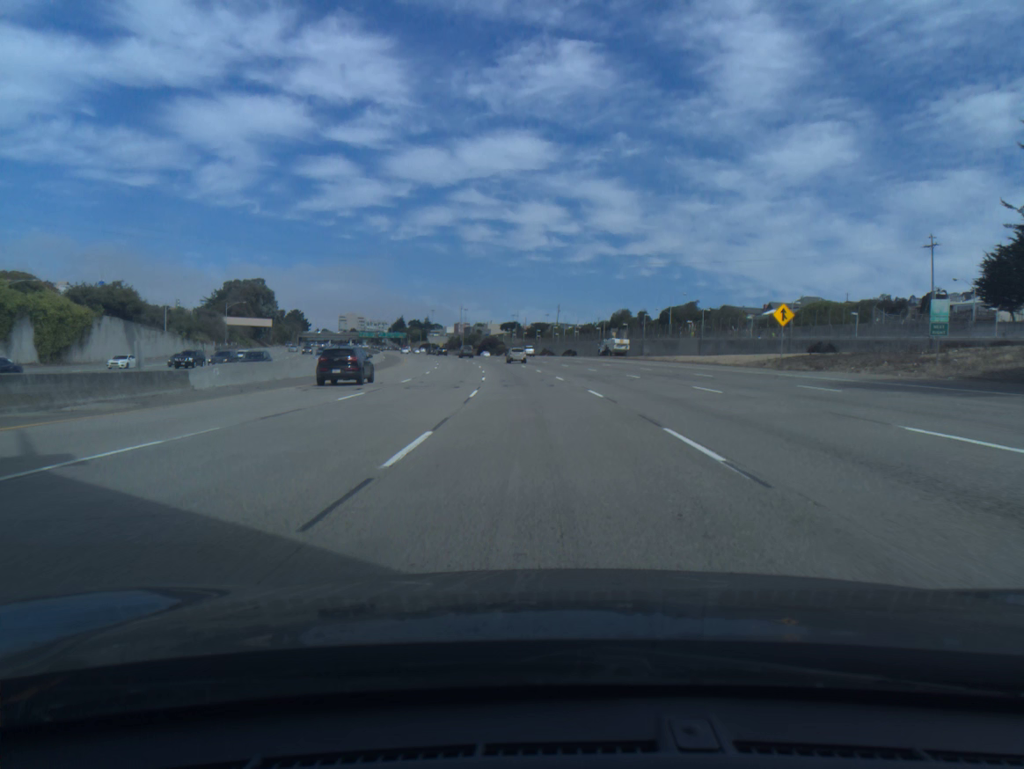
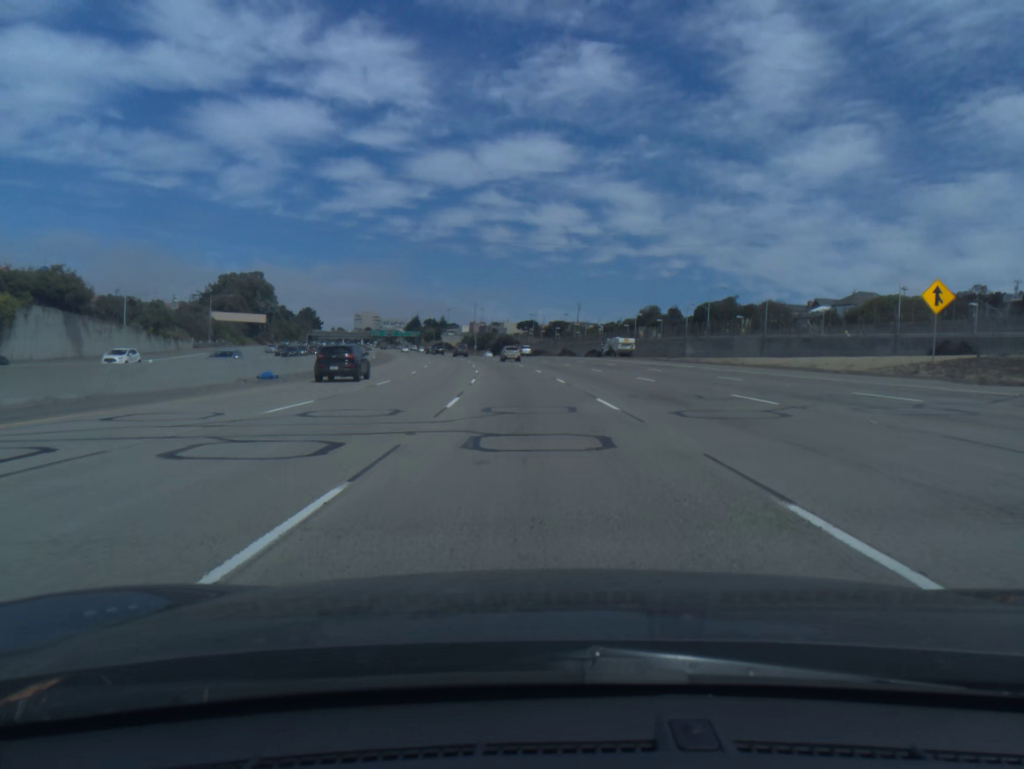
(-0.2, +19.5) m; -1°
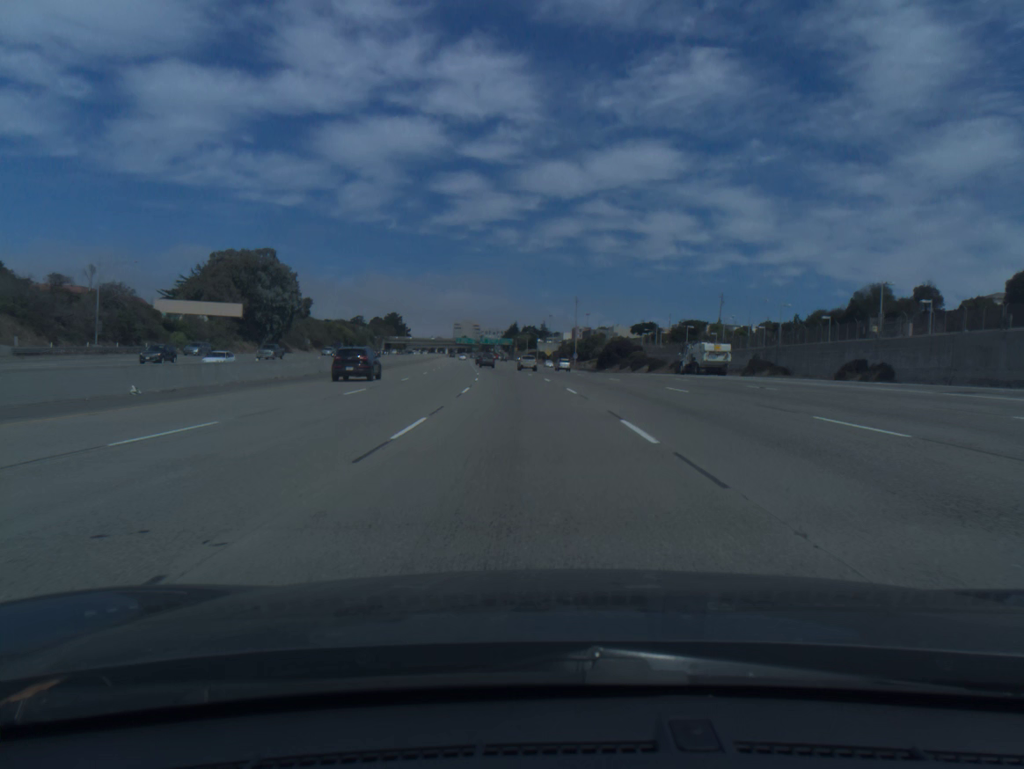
(-5.0, +77.5) m; -8°
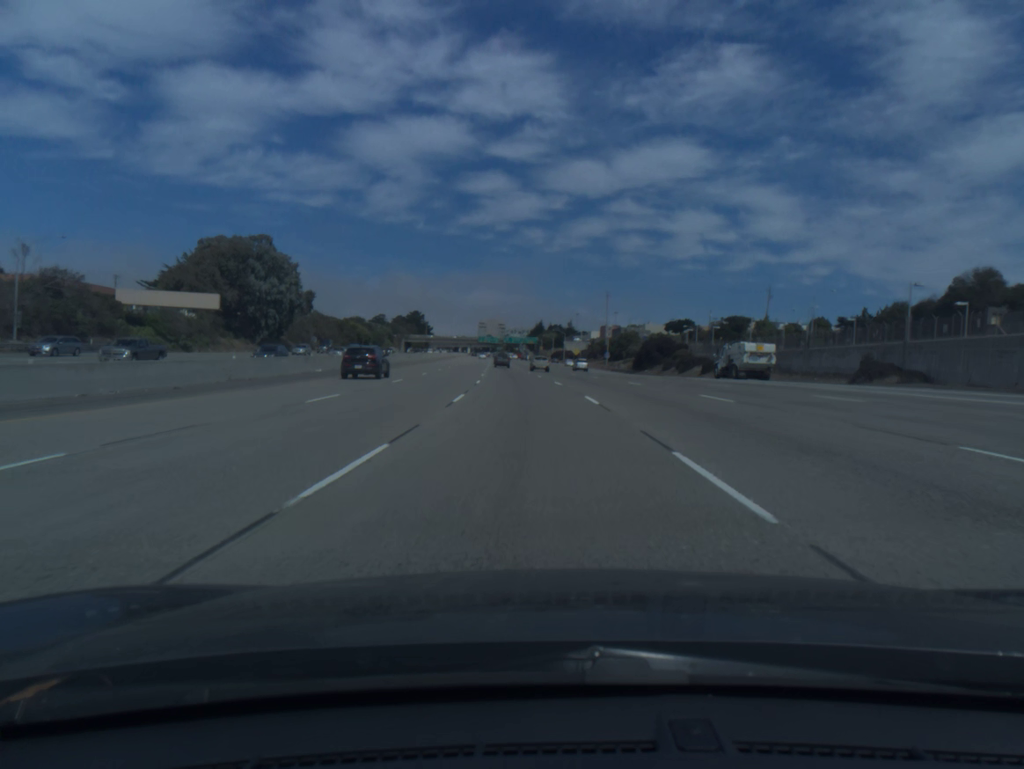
(-0.3, +19.4) m; -2°
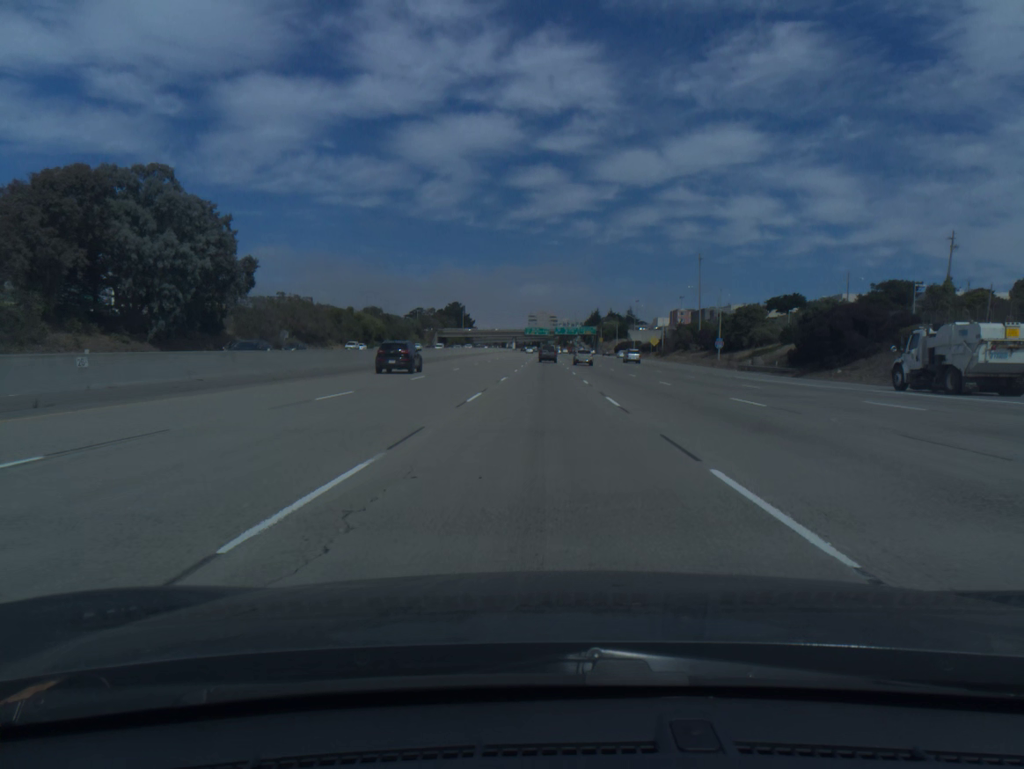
(-2.2, +58.1) m; -4°
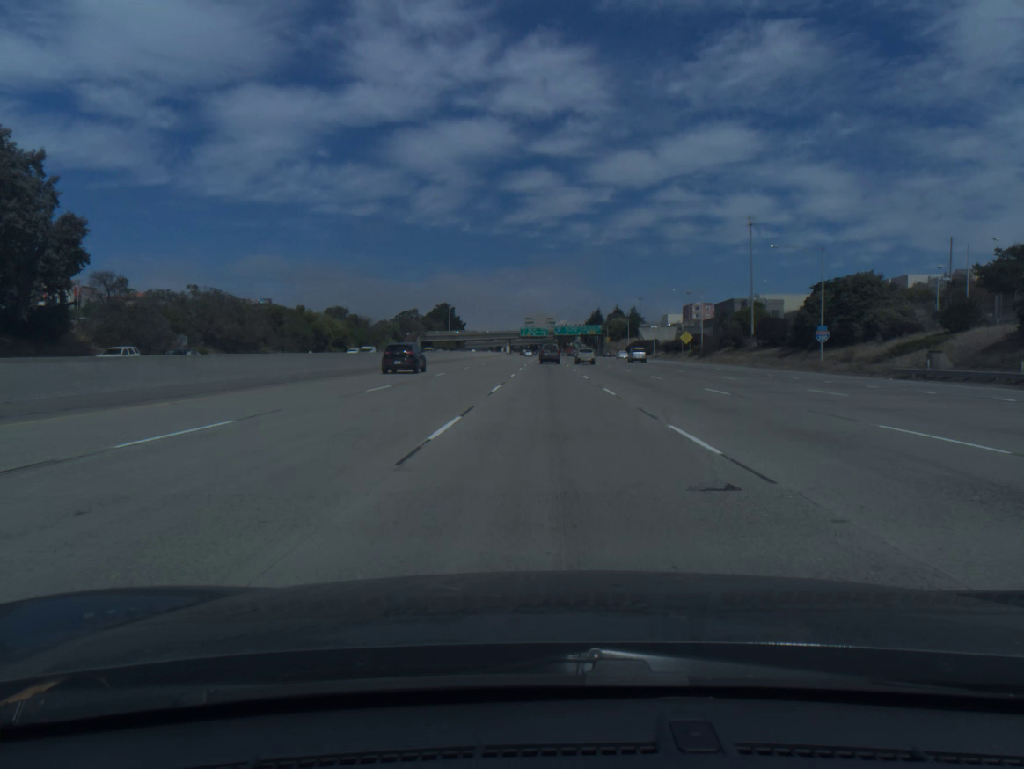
(-0.1, +37.8) m; 0°
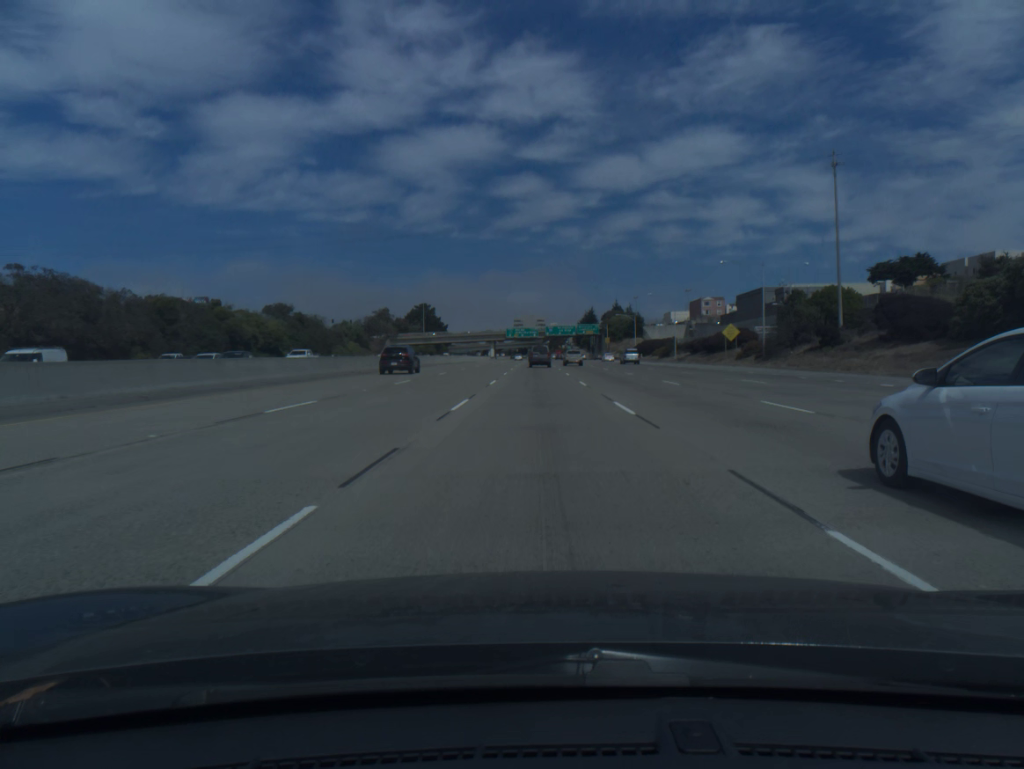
(+0.3, +36.4) m; +1°
